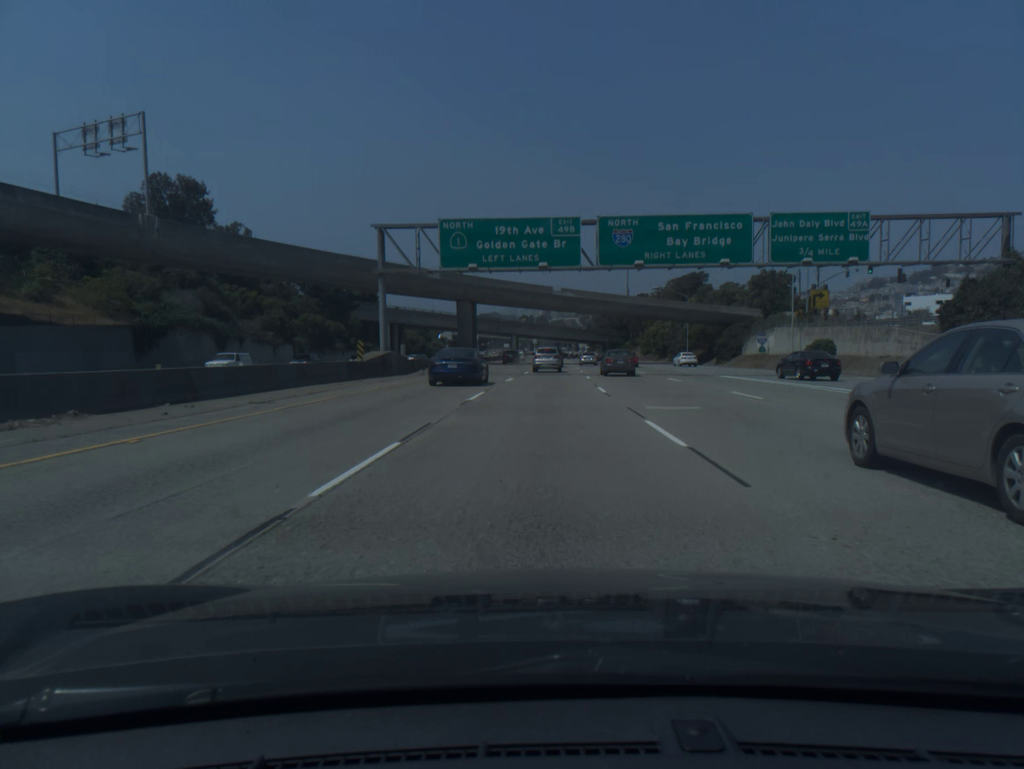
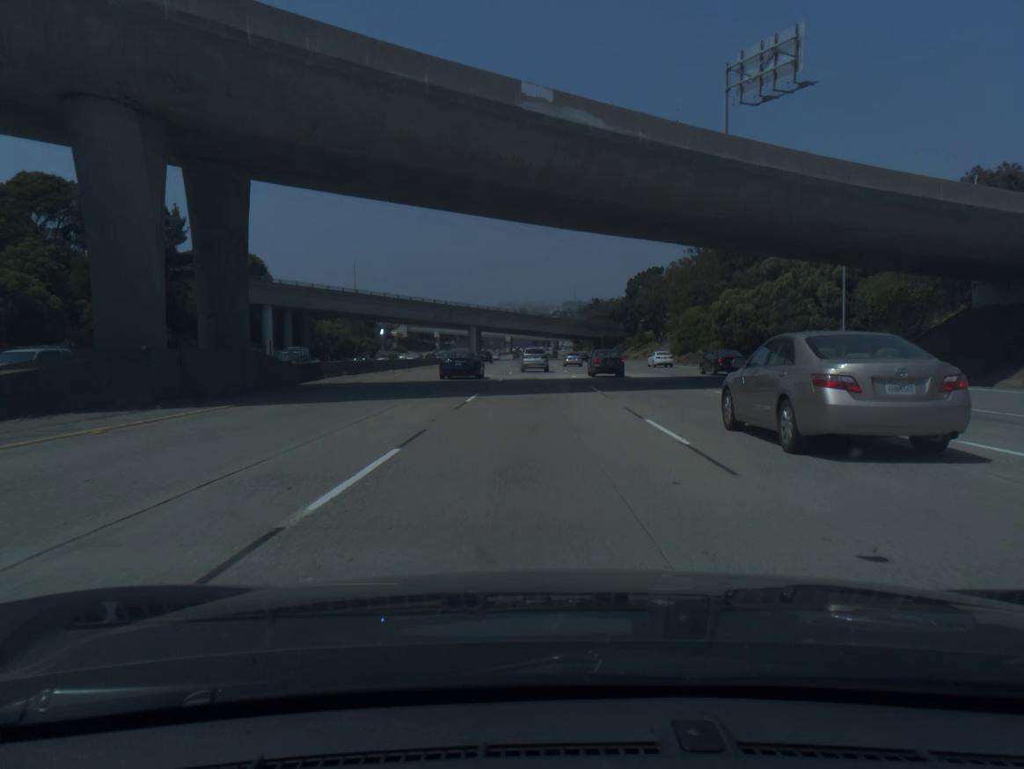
(+1.0, +71.3) m; +2°
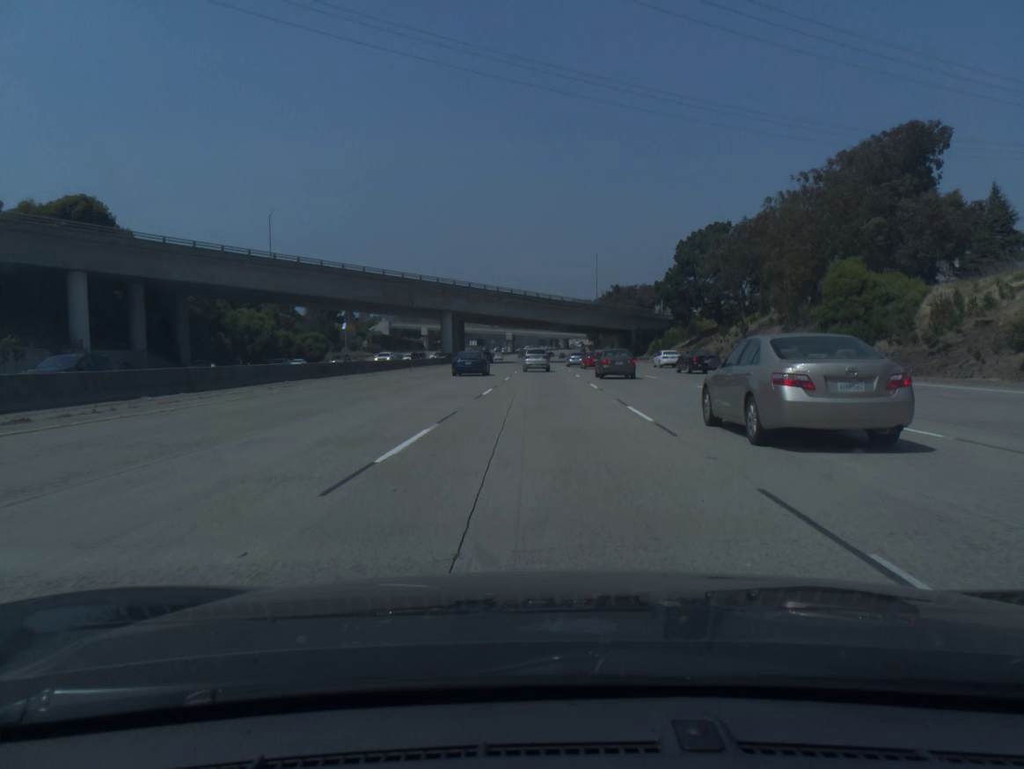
(-0.3, +53.4) m; -1°
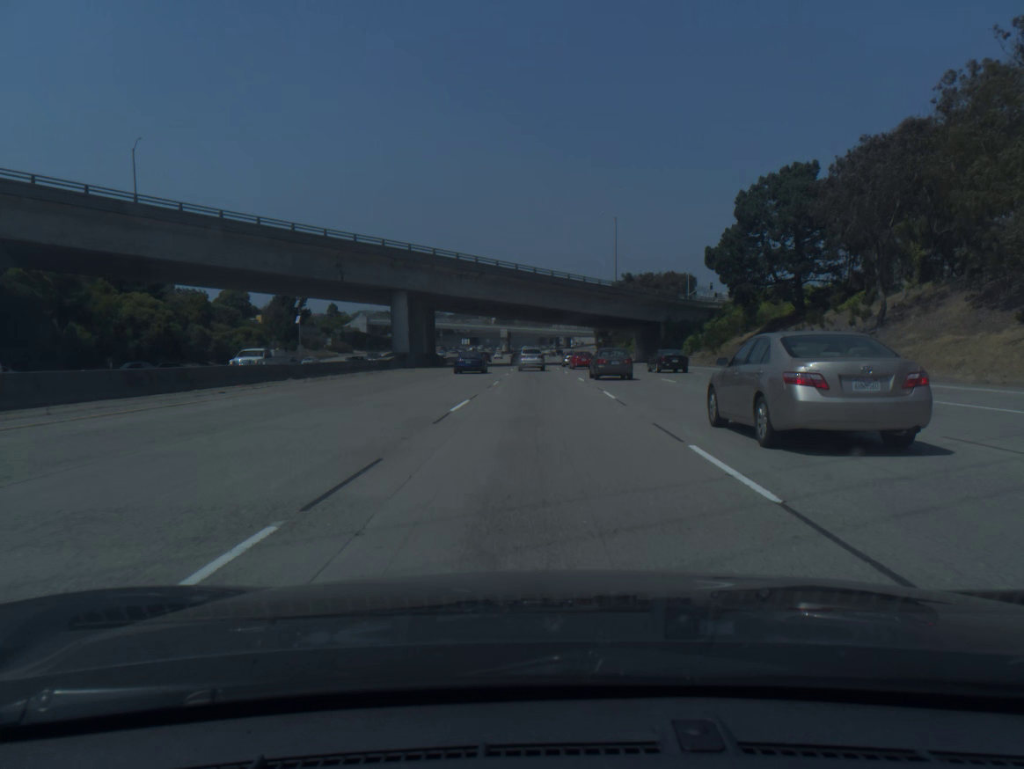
(0.0, +35.7) m; 0°
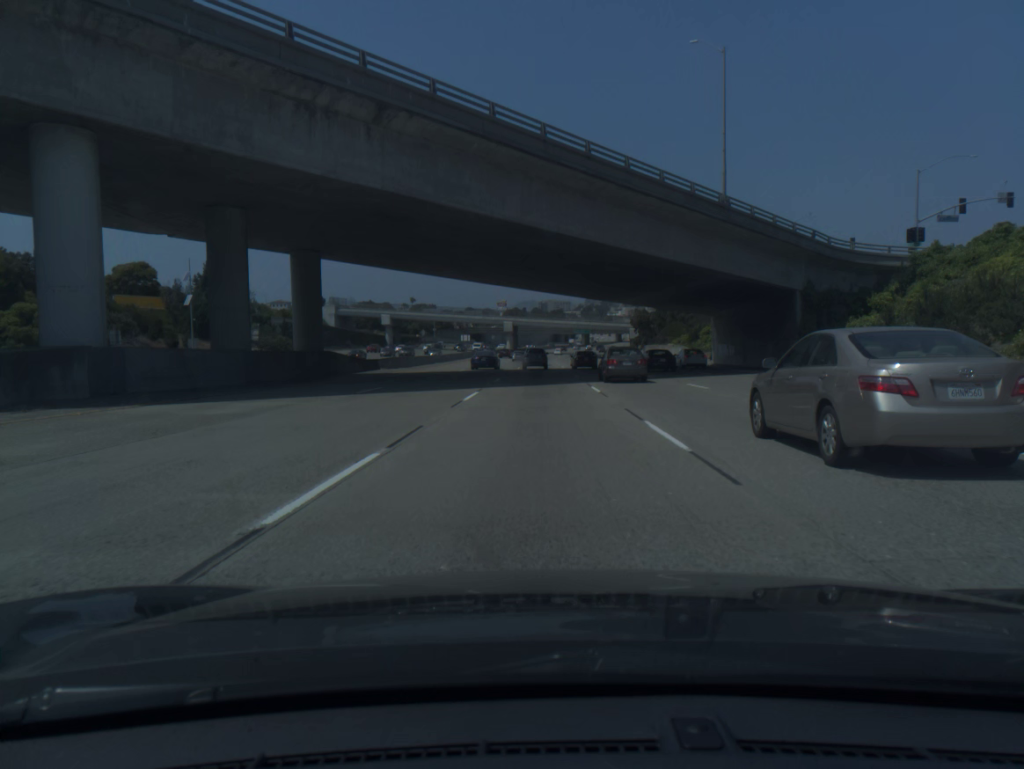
(-0.3, +53.7) m; -1°
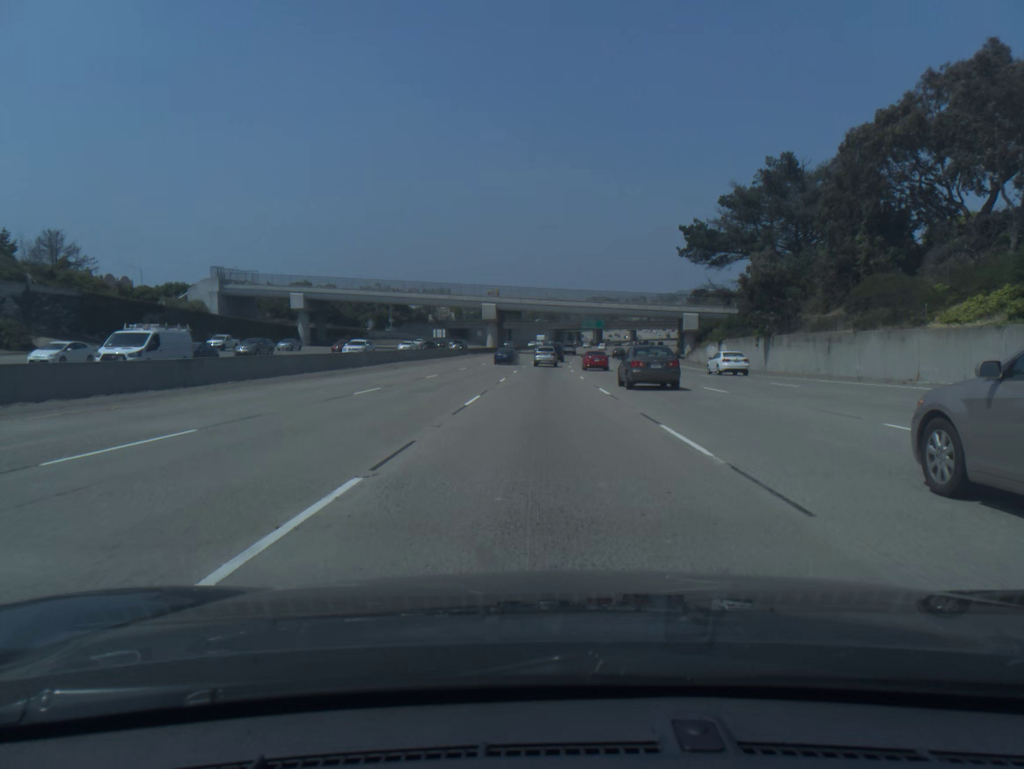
(-0.4, +72.2) m; 0°
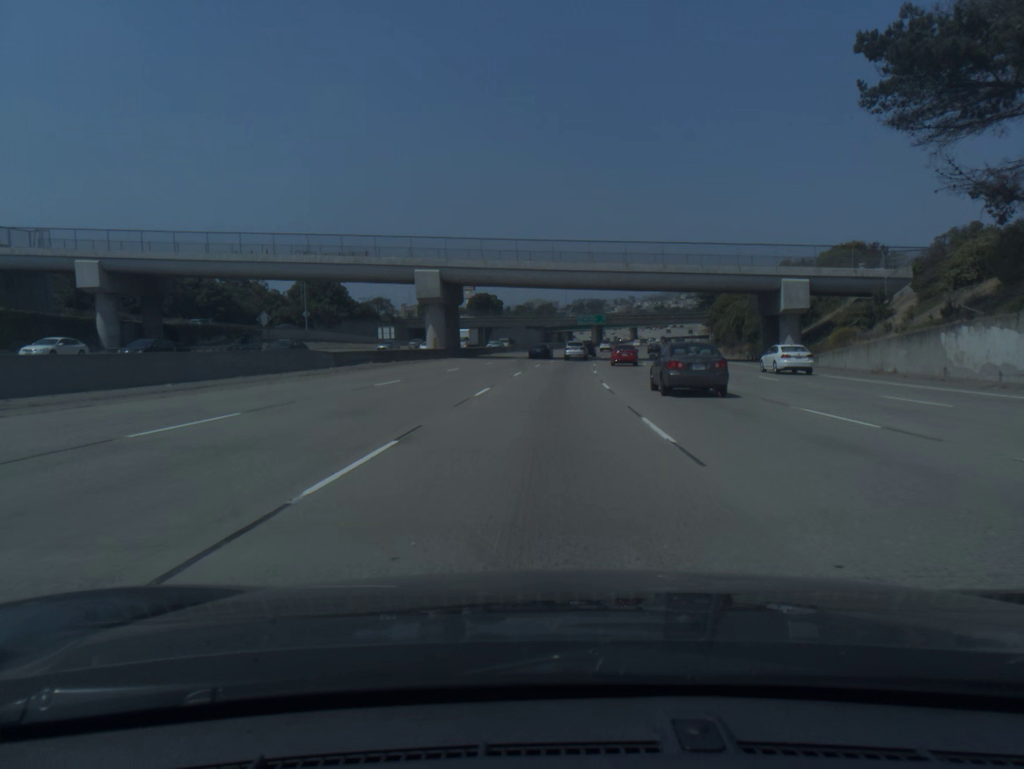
(+0.3, +54.6) m; +1°
